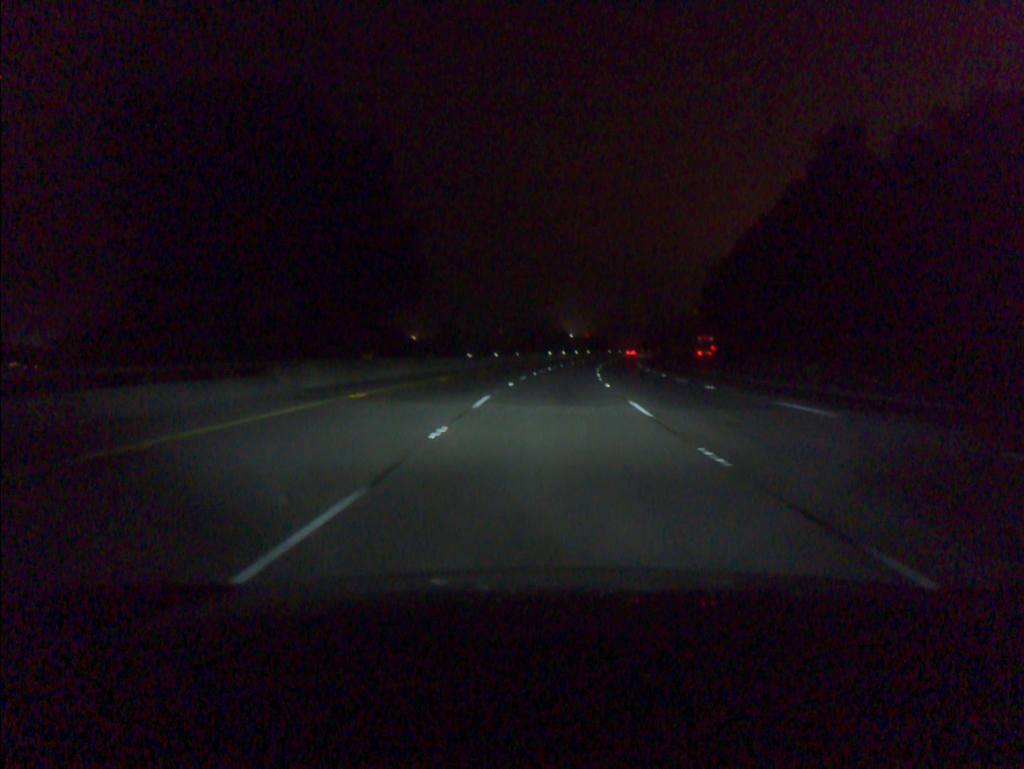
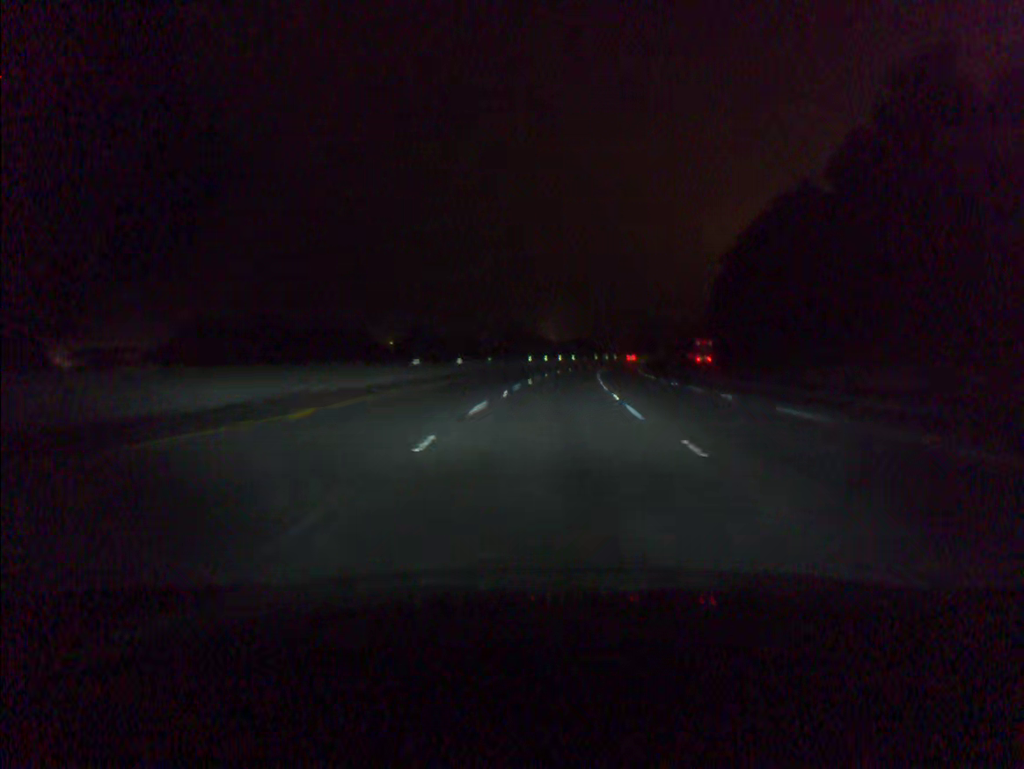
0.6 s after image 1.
(+0.2, +18.9) m; +2°
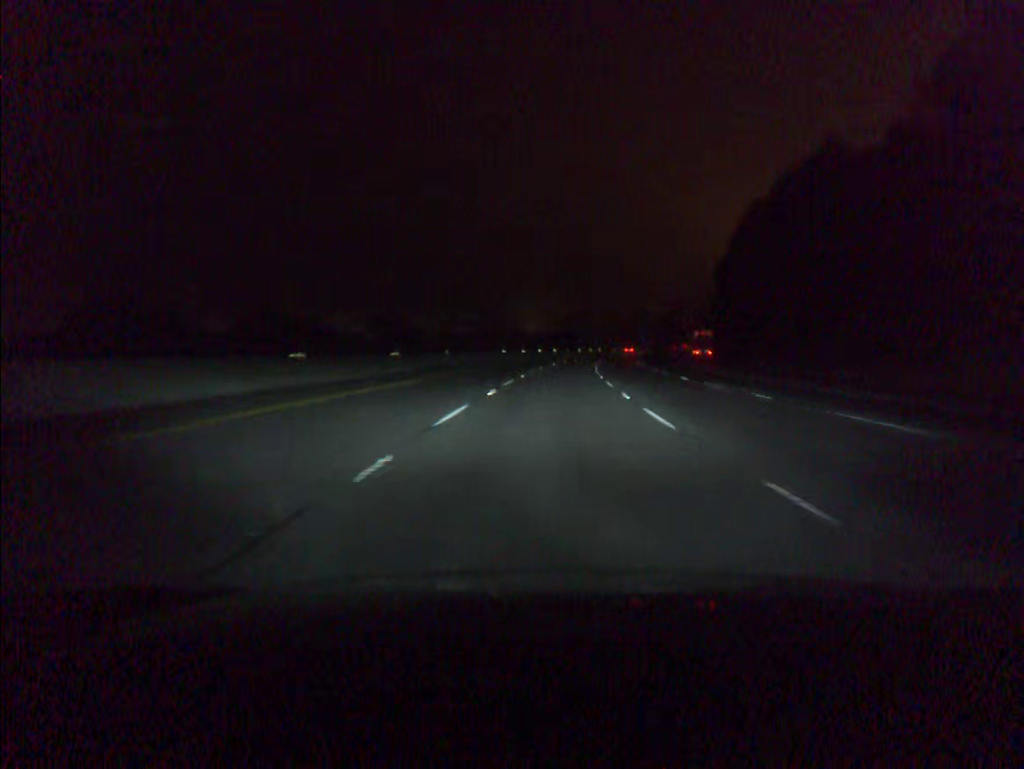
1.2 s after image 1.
(+0.2, +19.0) m; +2°
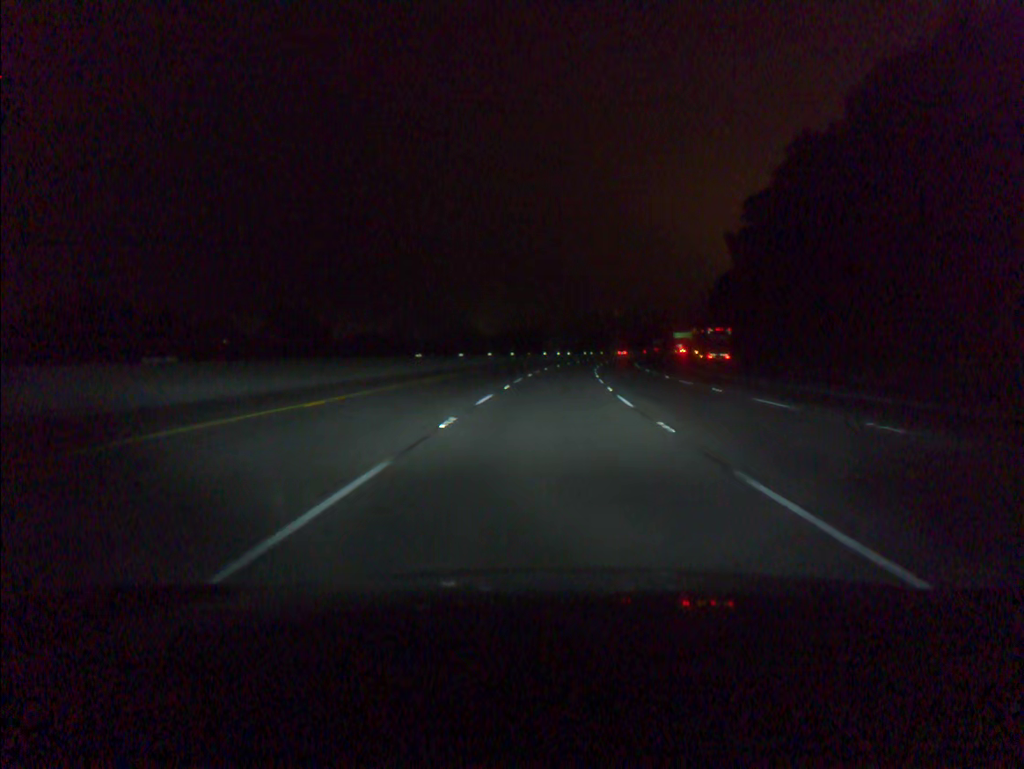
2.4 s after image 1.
(+0.9, +37.9) m; +3°
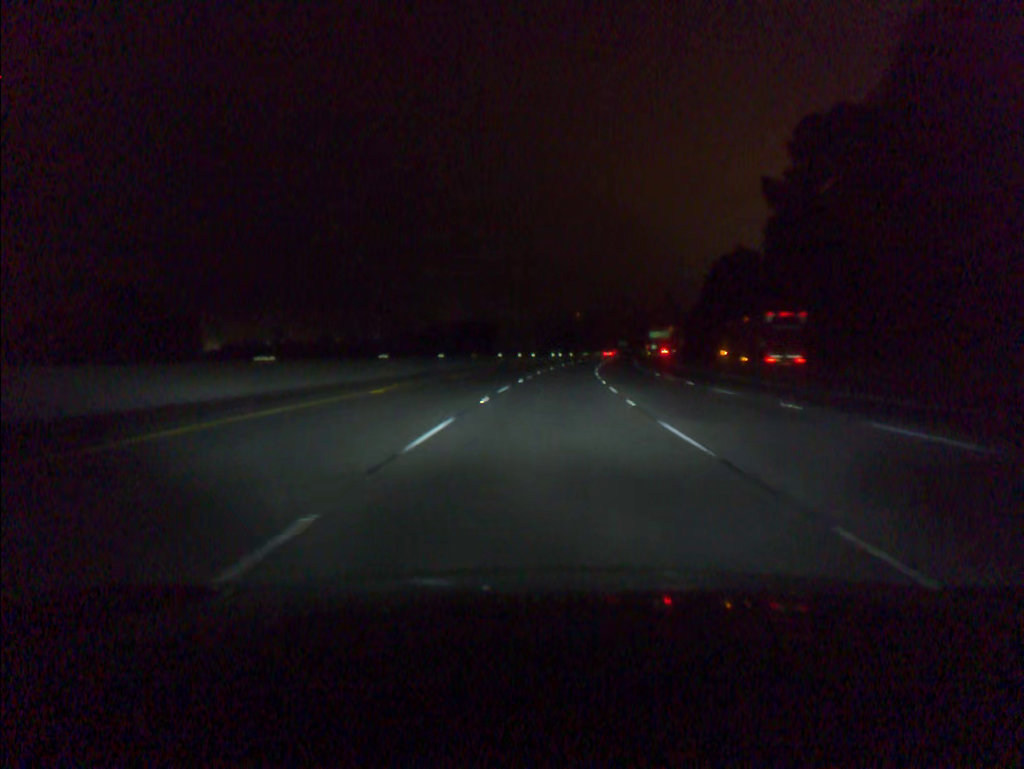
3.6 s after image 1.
(+0.9, +37.9) m; +3°
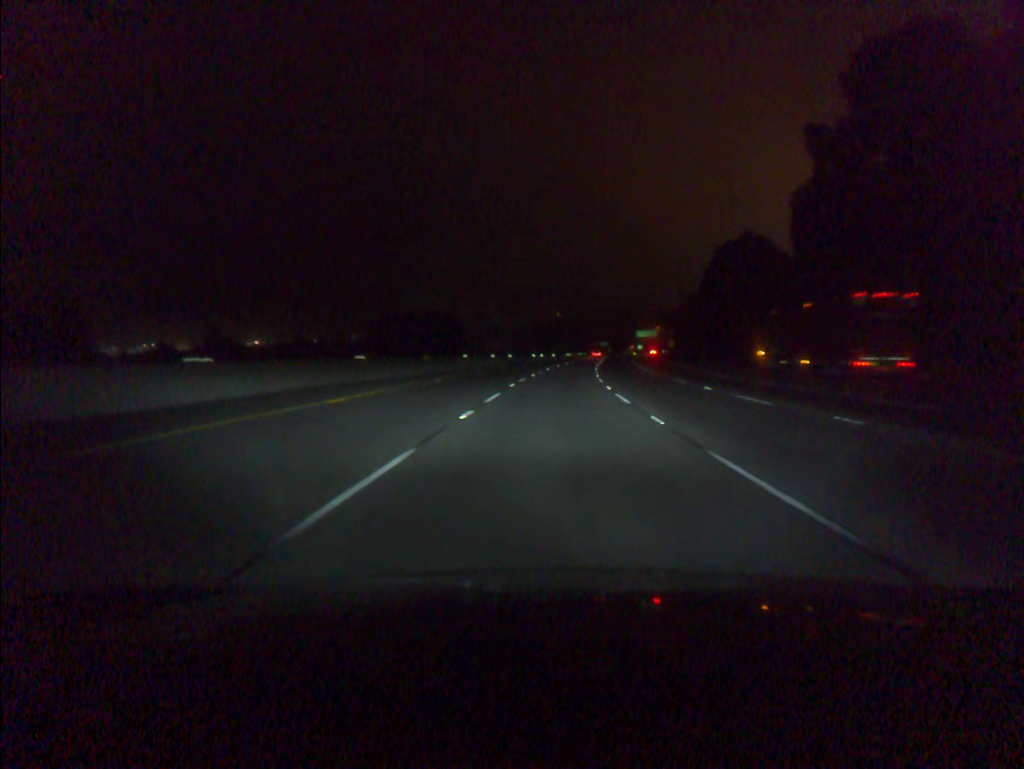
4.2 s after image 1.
(+0.2, +18.9) m; +1°
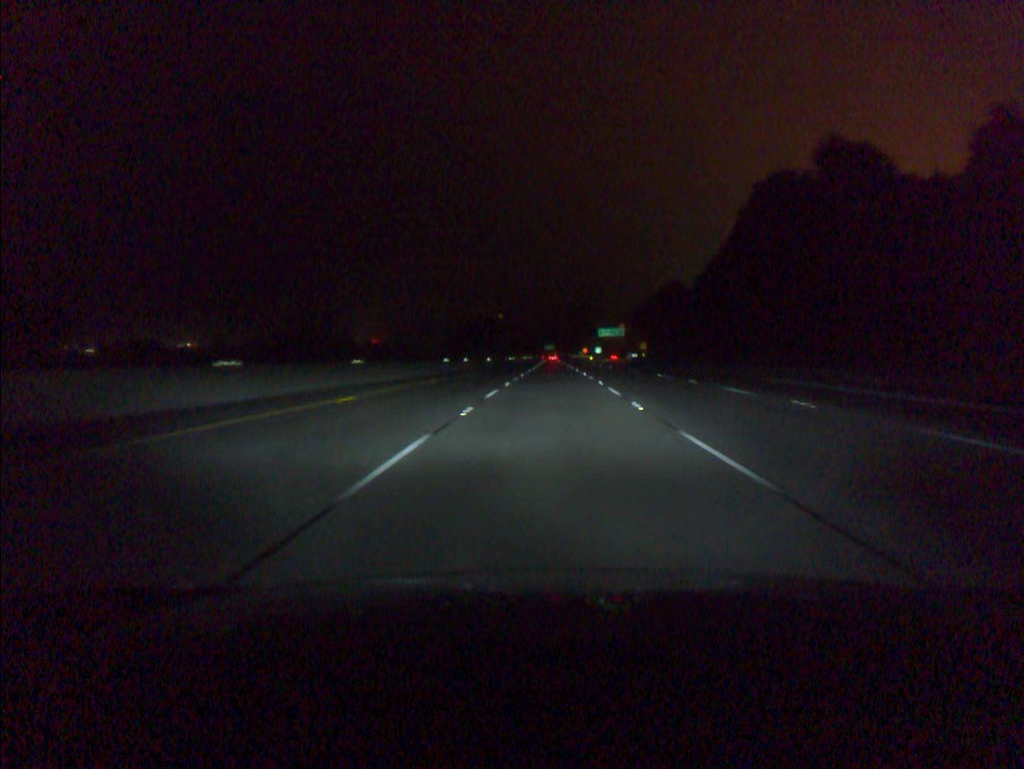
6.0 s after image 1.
(+2.1, +56.8) m; +4°
